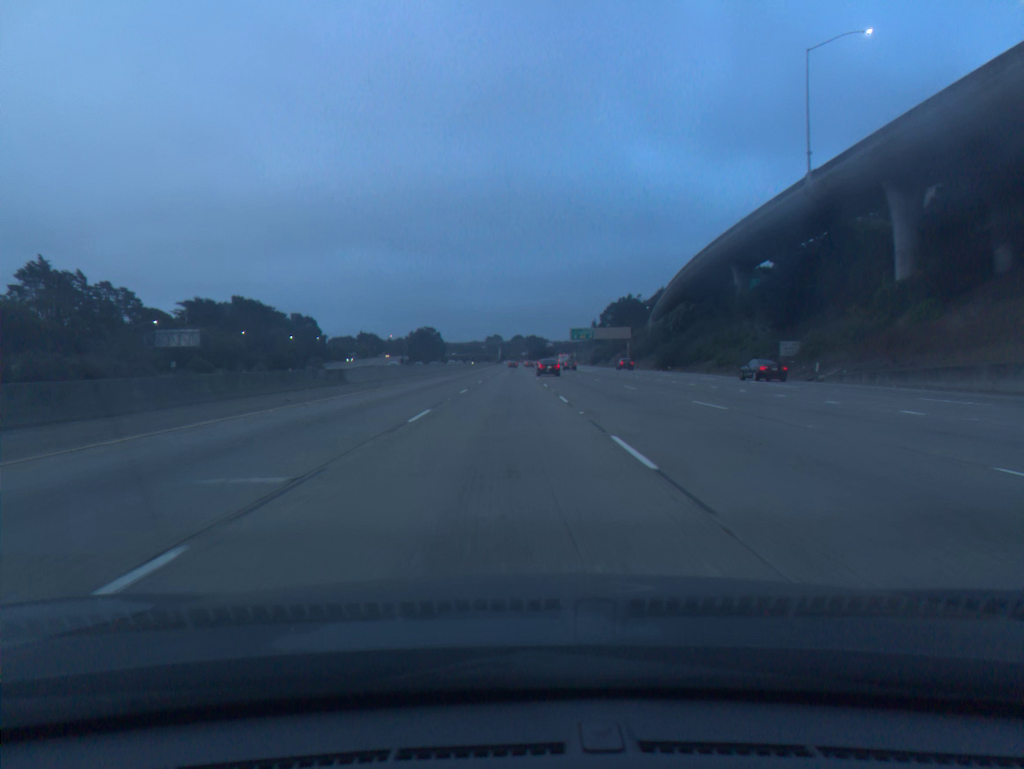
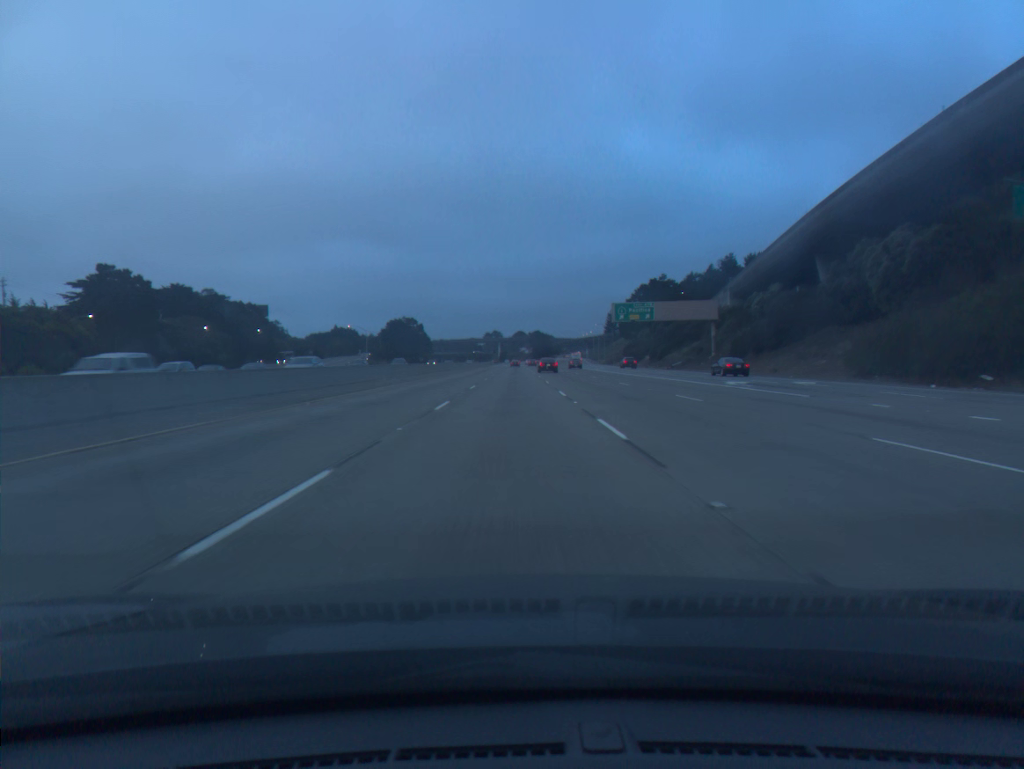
(-0.4, +69.7) m; 0°
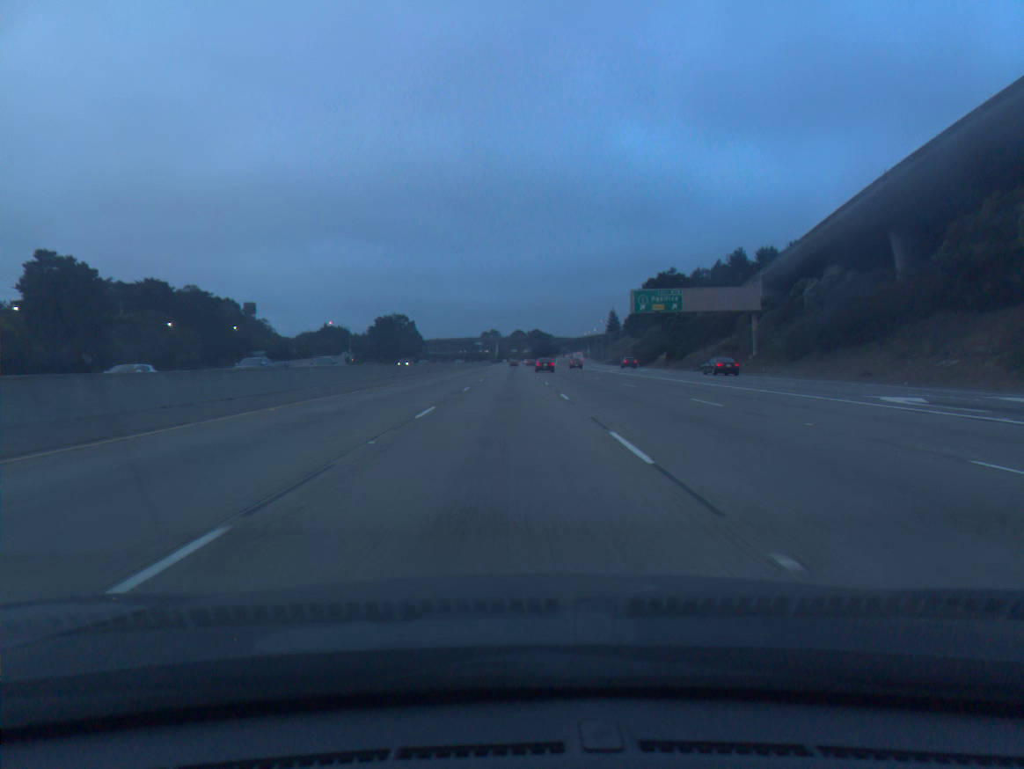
(0.0, +17.4) m; 0°
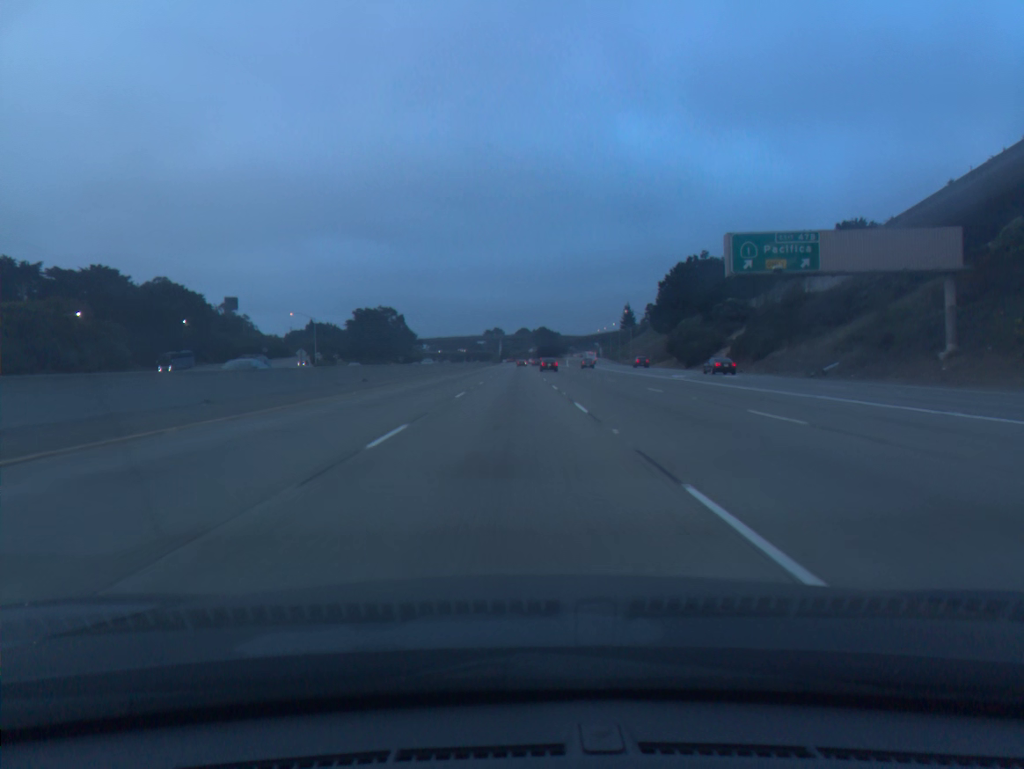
(-0.1, +34.8) m; 0°
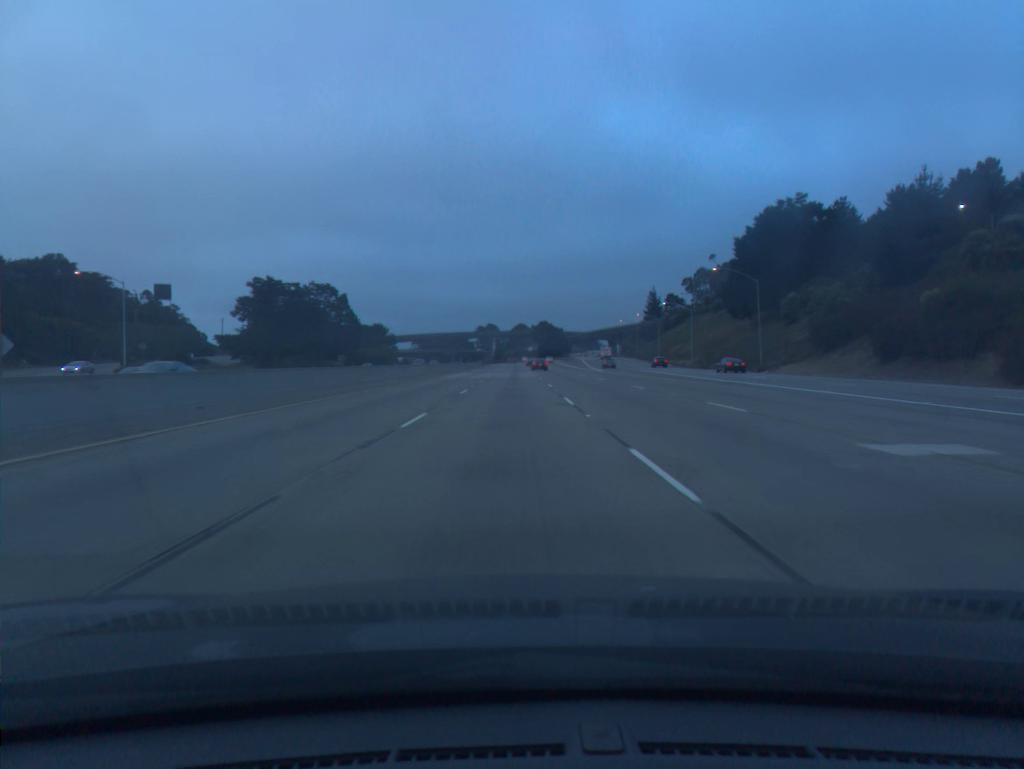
(+0.1, +69.7) m; 0°
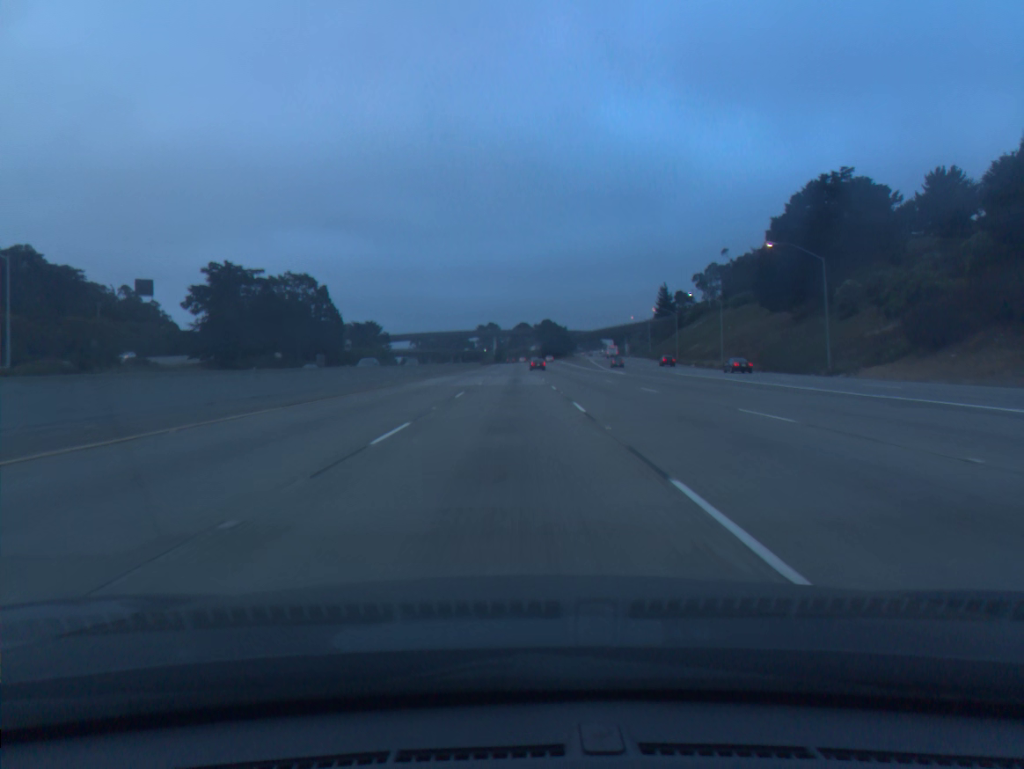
(0.0, +17.5) m; 0°
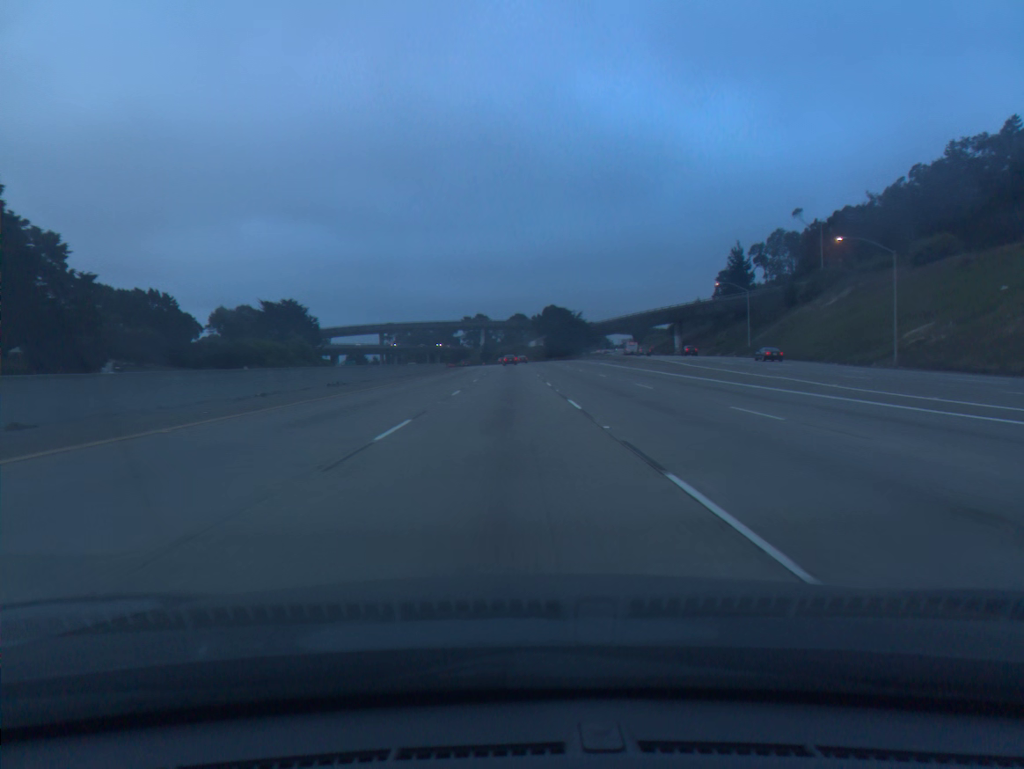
(0.0, +87.4) m; 0°
